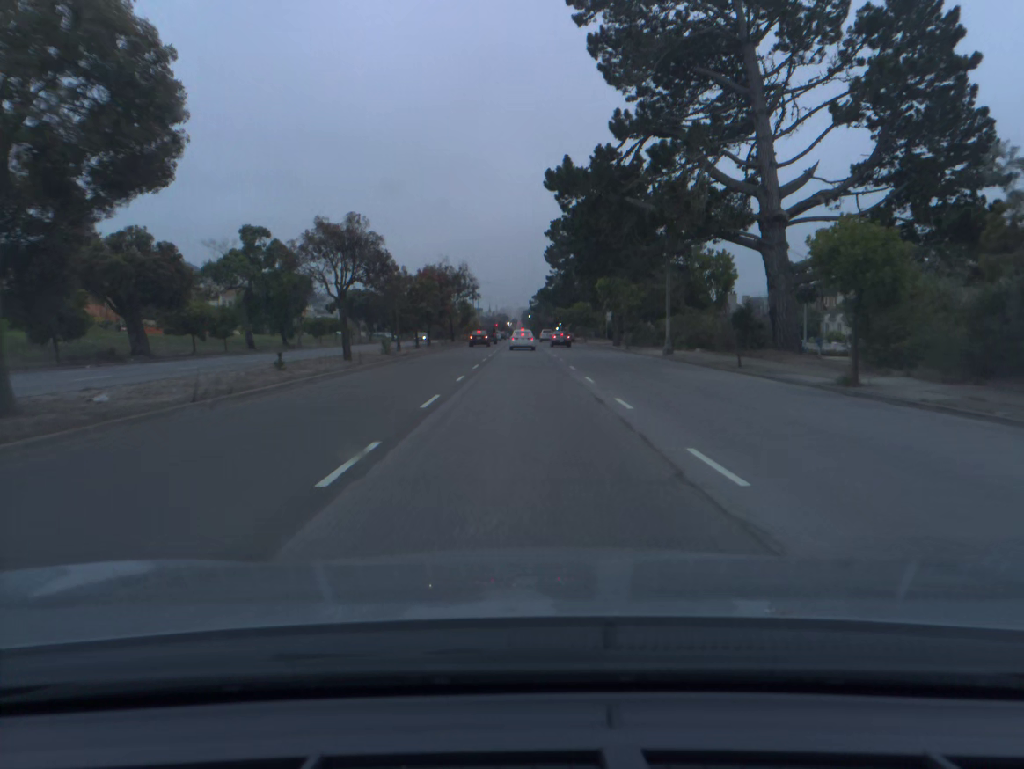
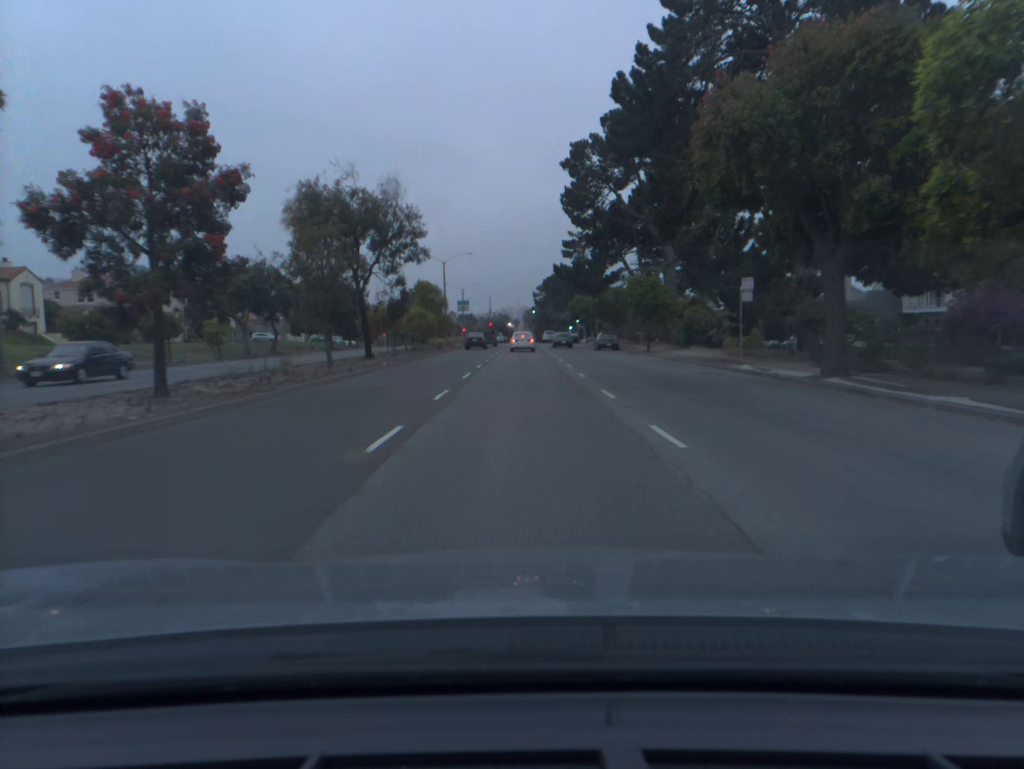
(0.0, +48.6) m; 0°
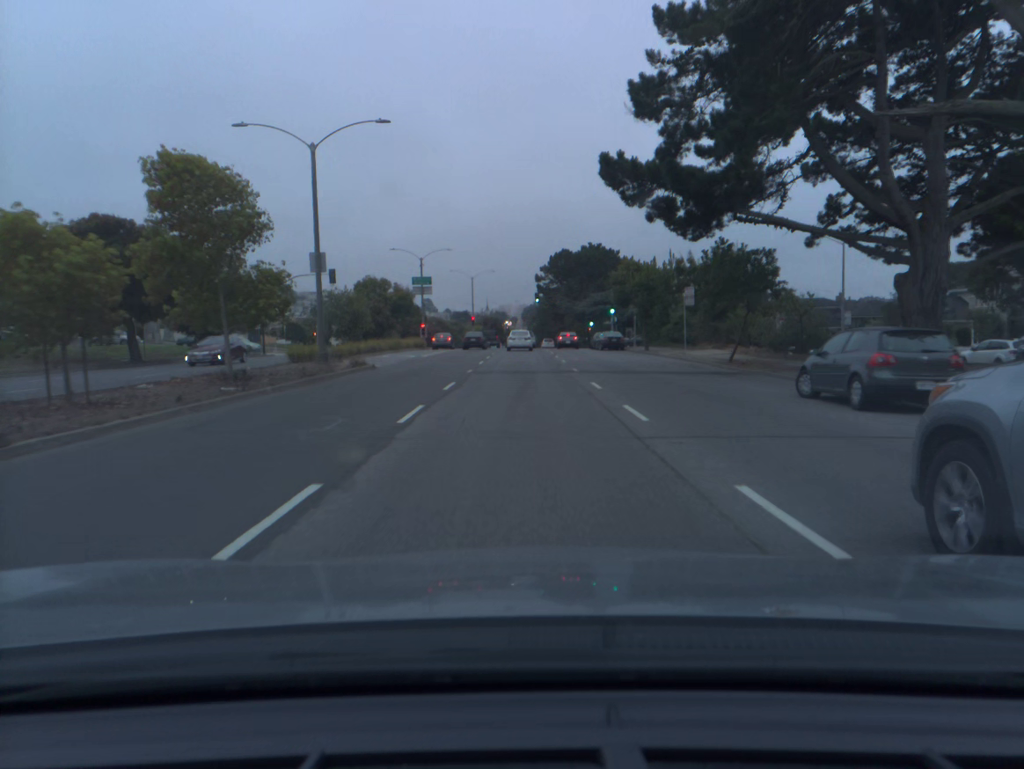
(+0.1, +48.6) m; 0°
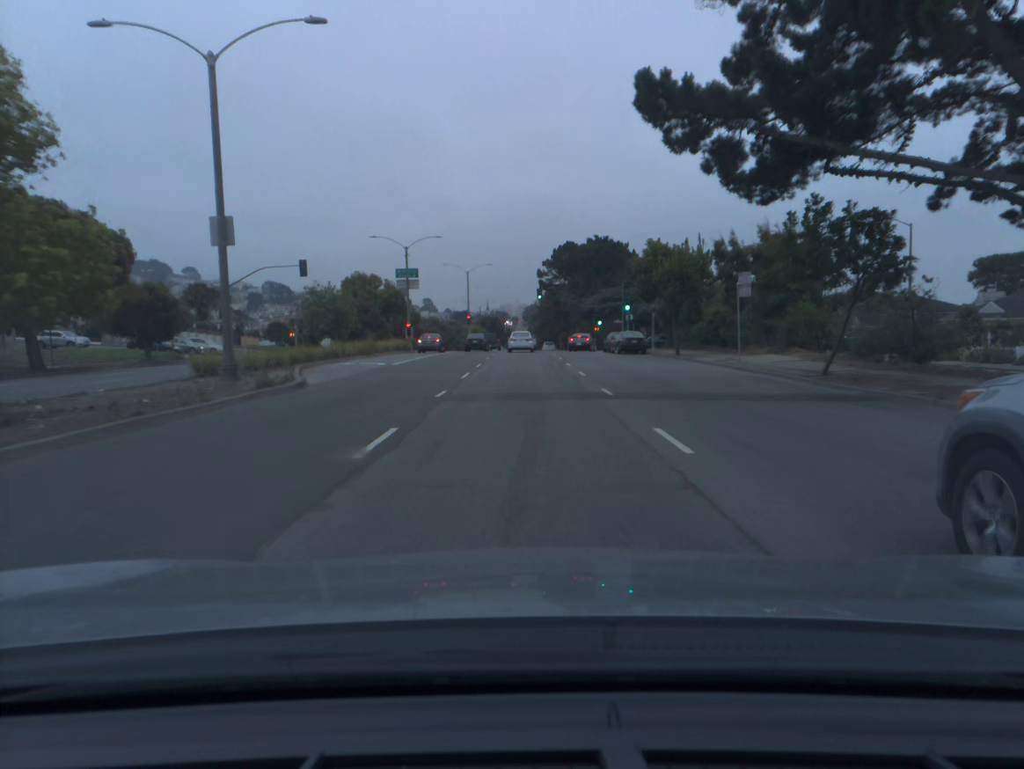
(0.0, +9.7) m; 0°
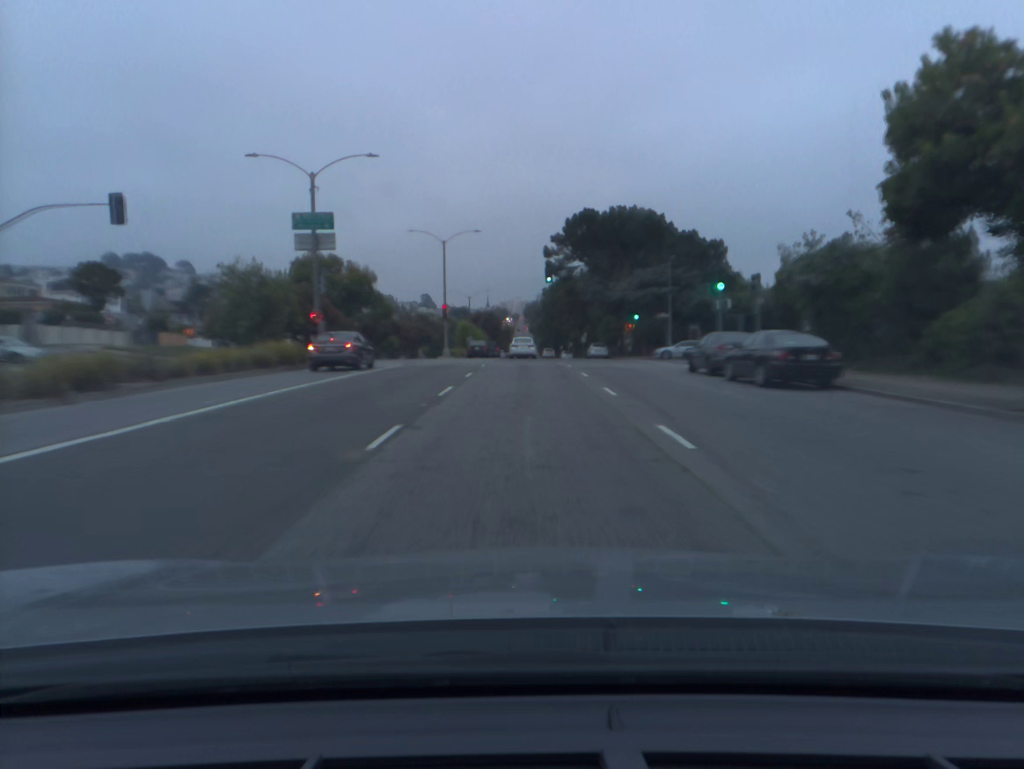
(0.0, +29.2) m; 0°
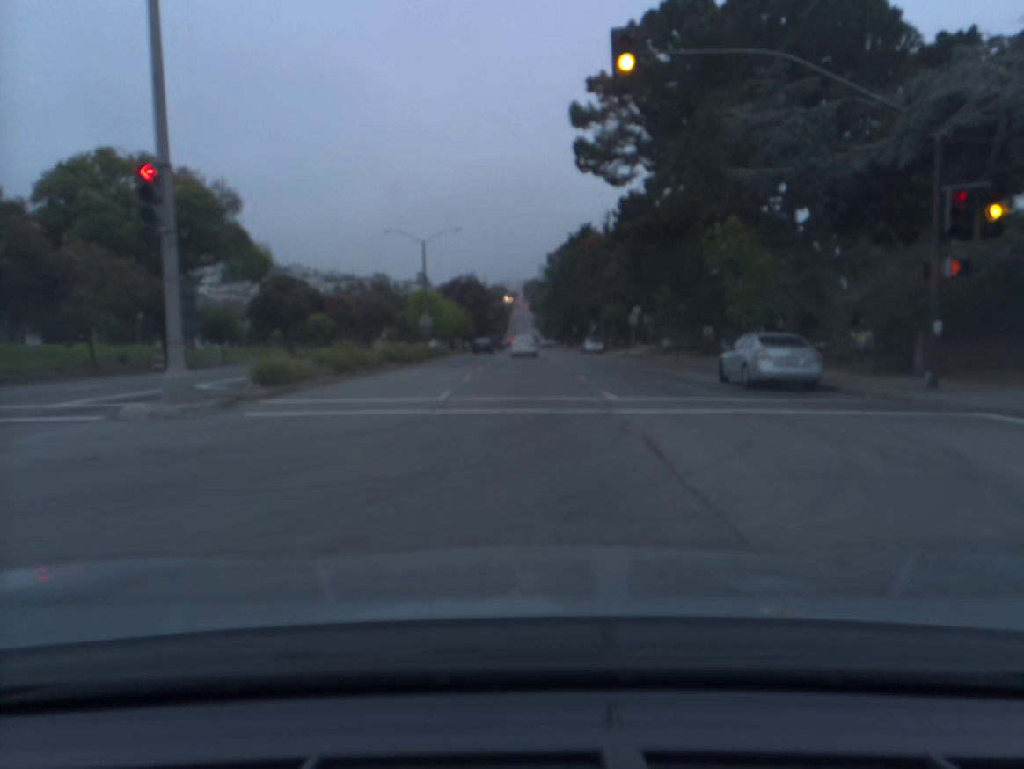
(0.0, +49.1) m; 0°
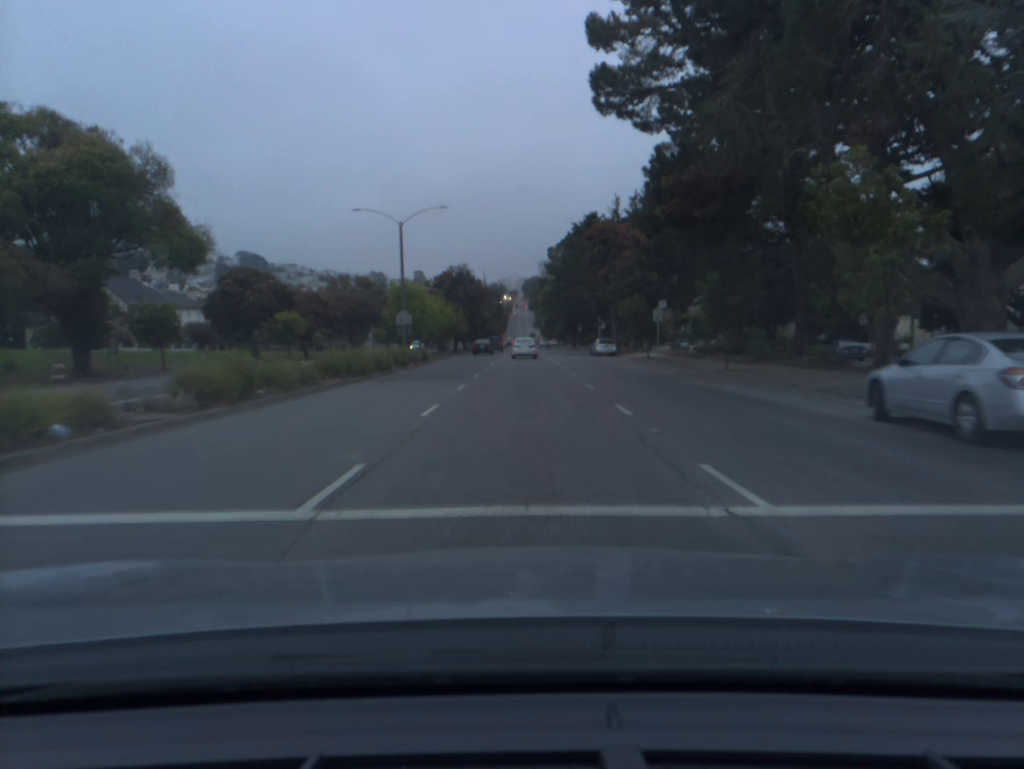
(0.0, +10.0) m; 0°
